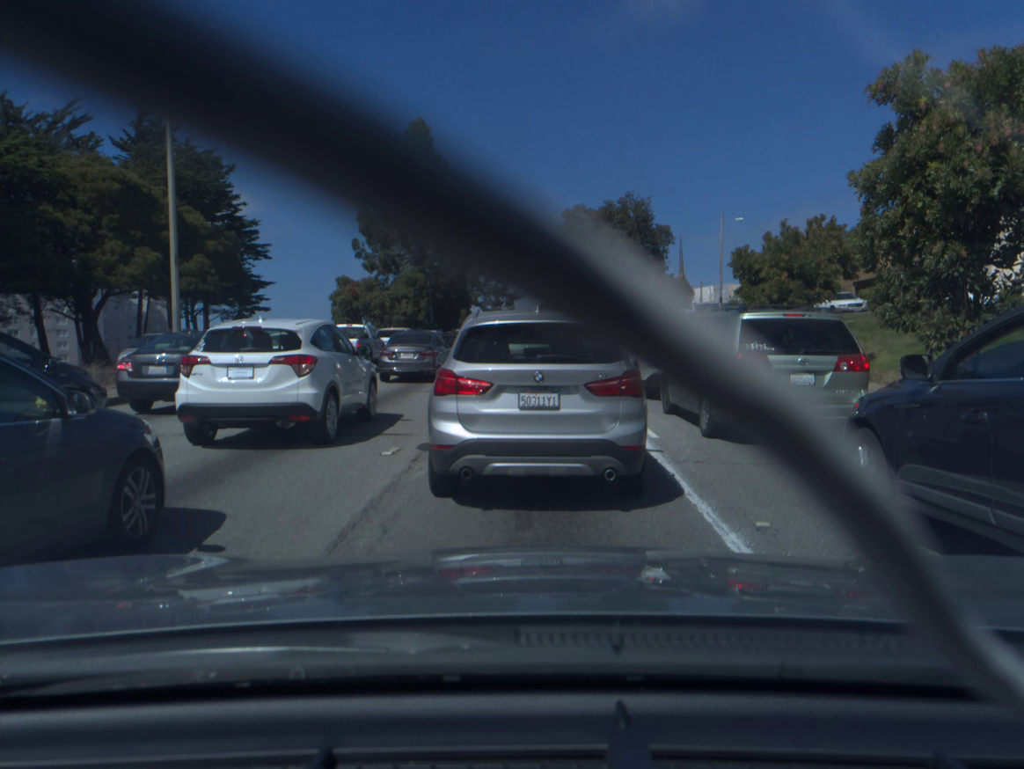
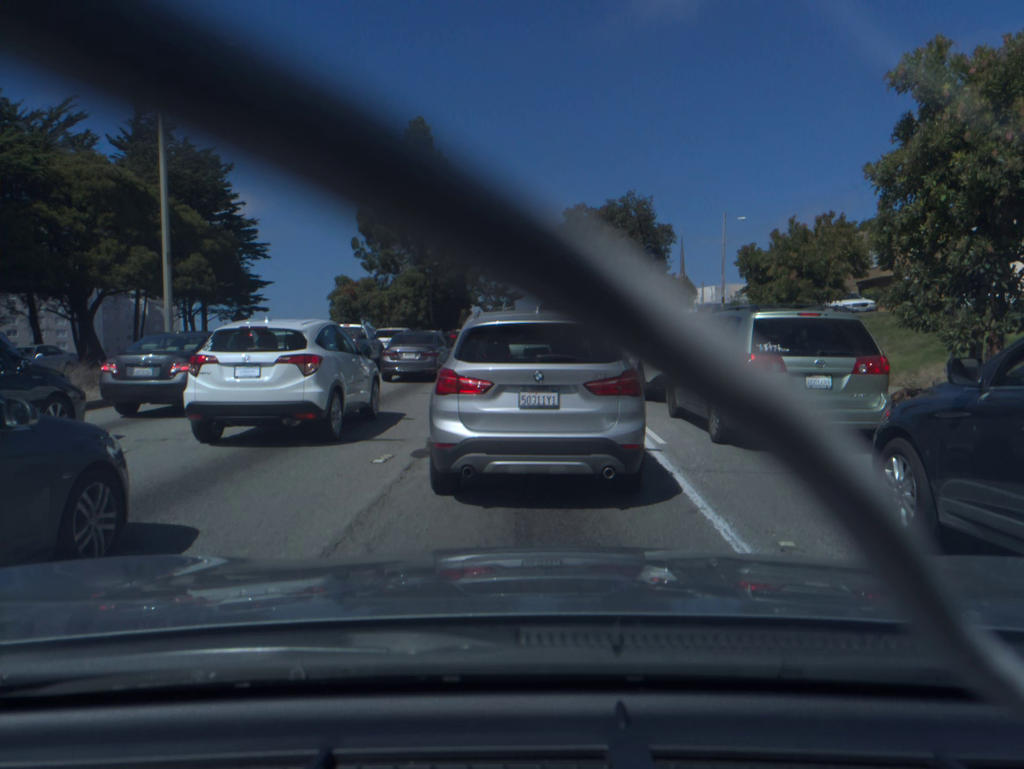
(0.0, +0.5) m; 0°
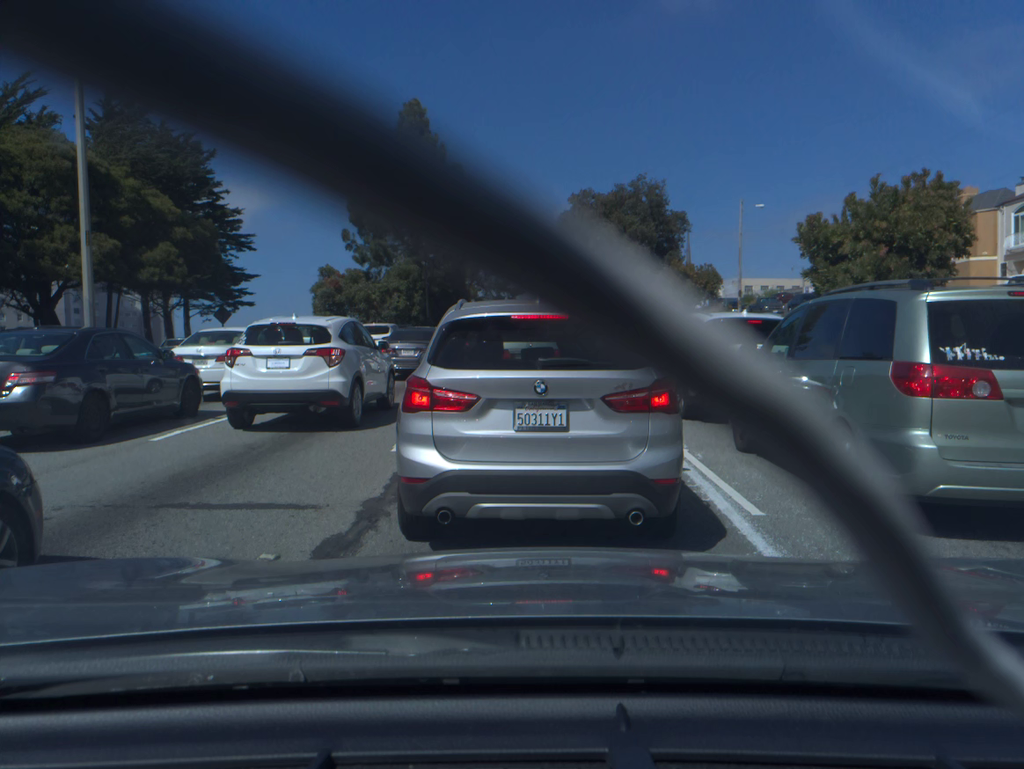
(0.0, +4.0) m; 0°
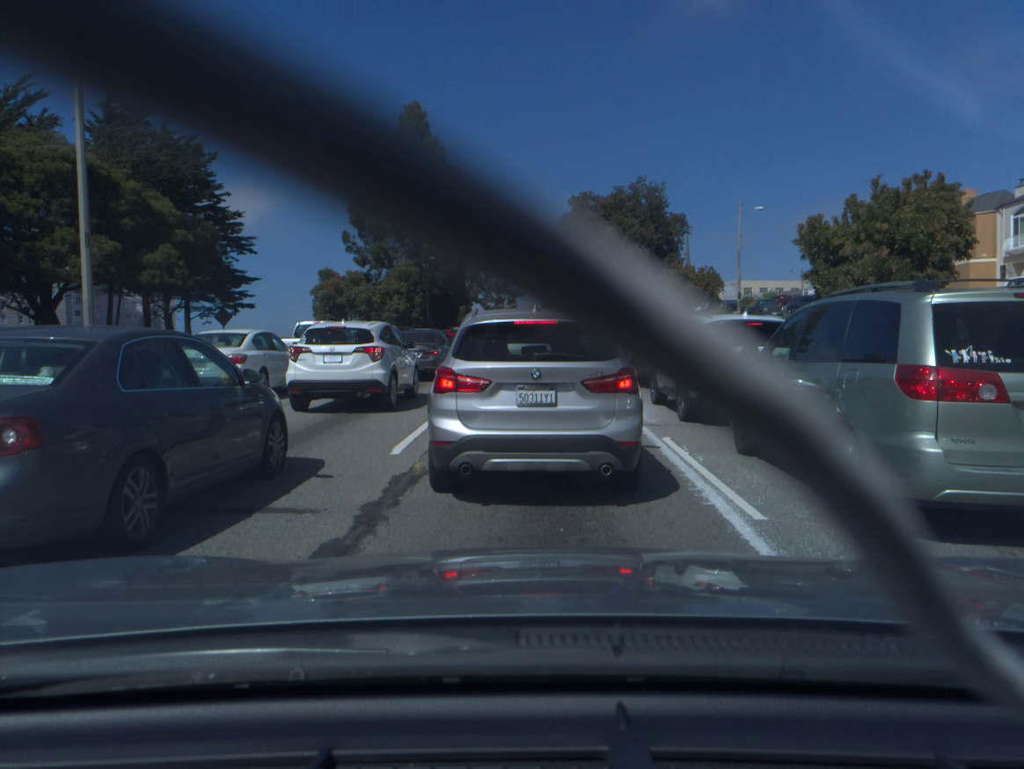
(0.0, +0.1) m; 0°
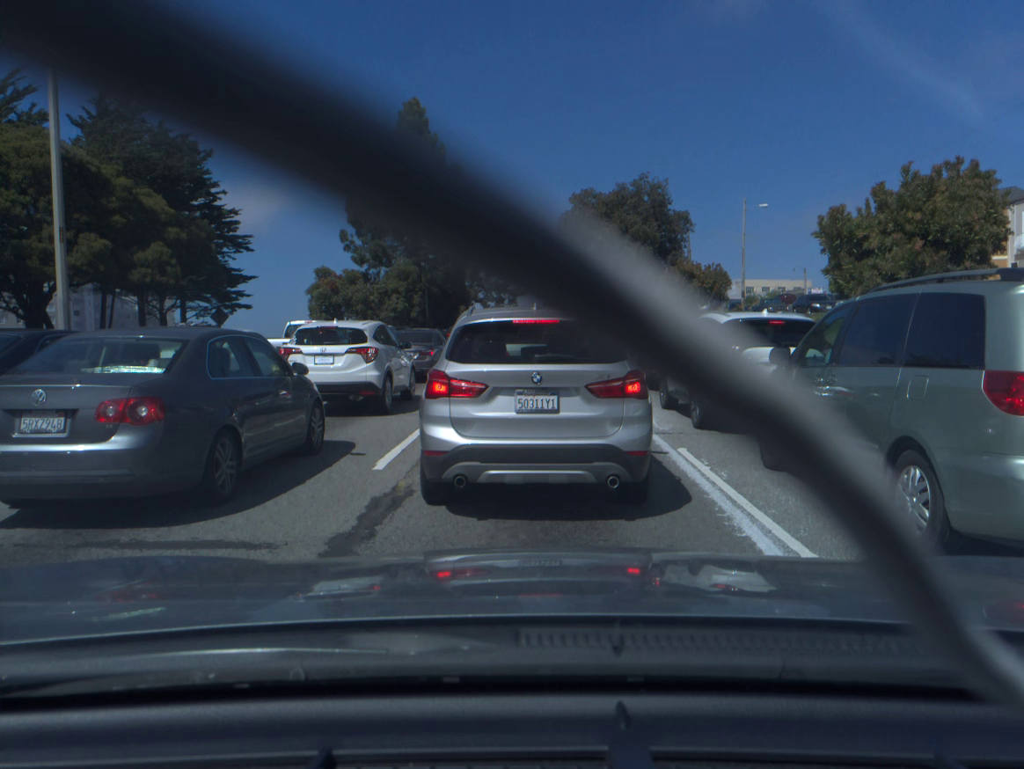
(0.0, +0.9) m; 0°
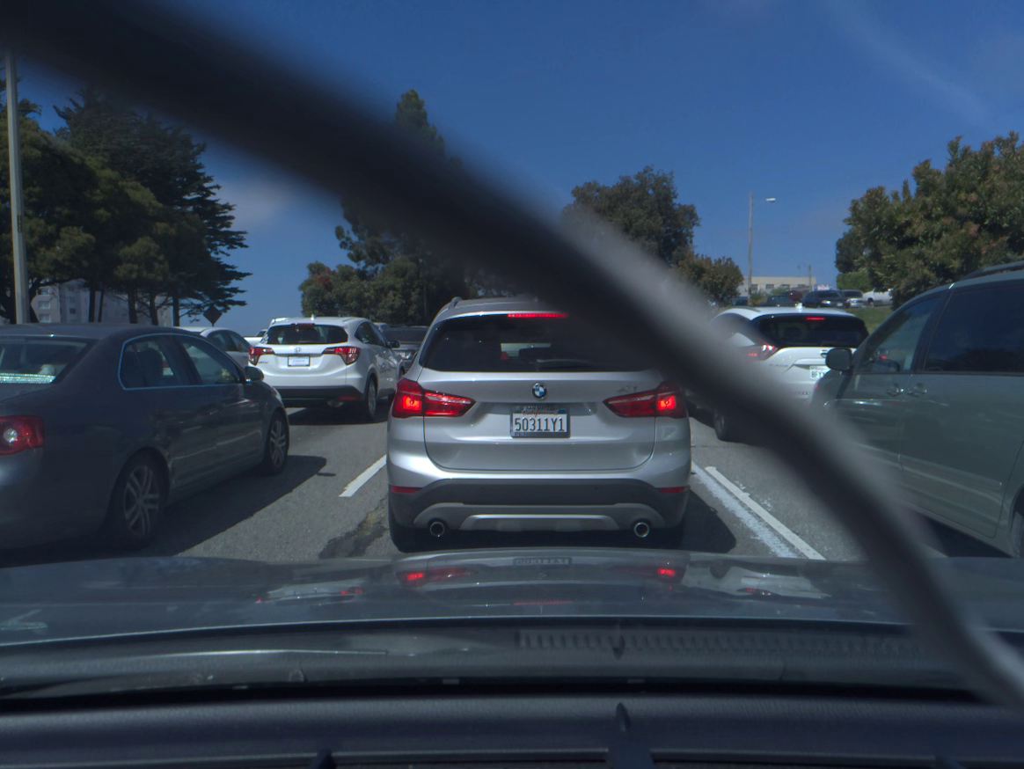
(0.0, +1.3) m; 0°
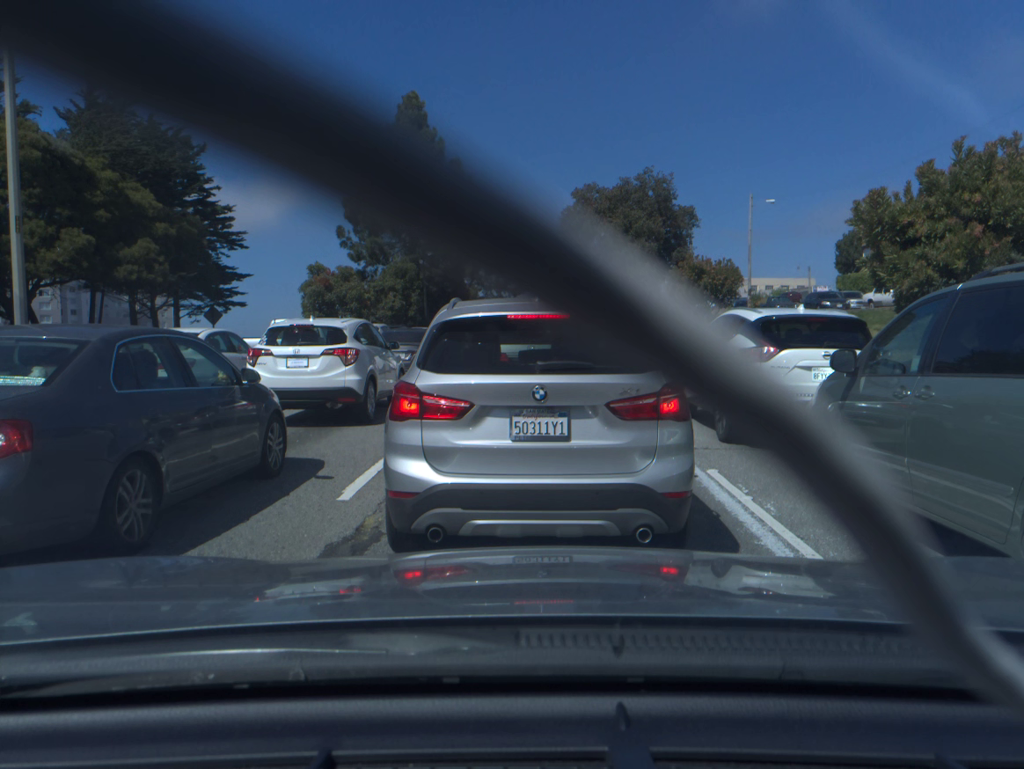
(0.0, +0.1) m; 0°
